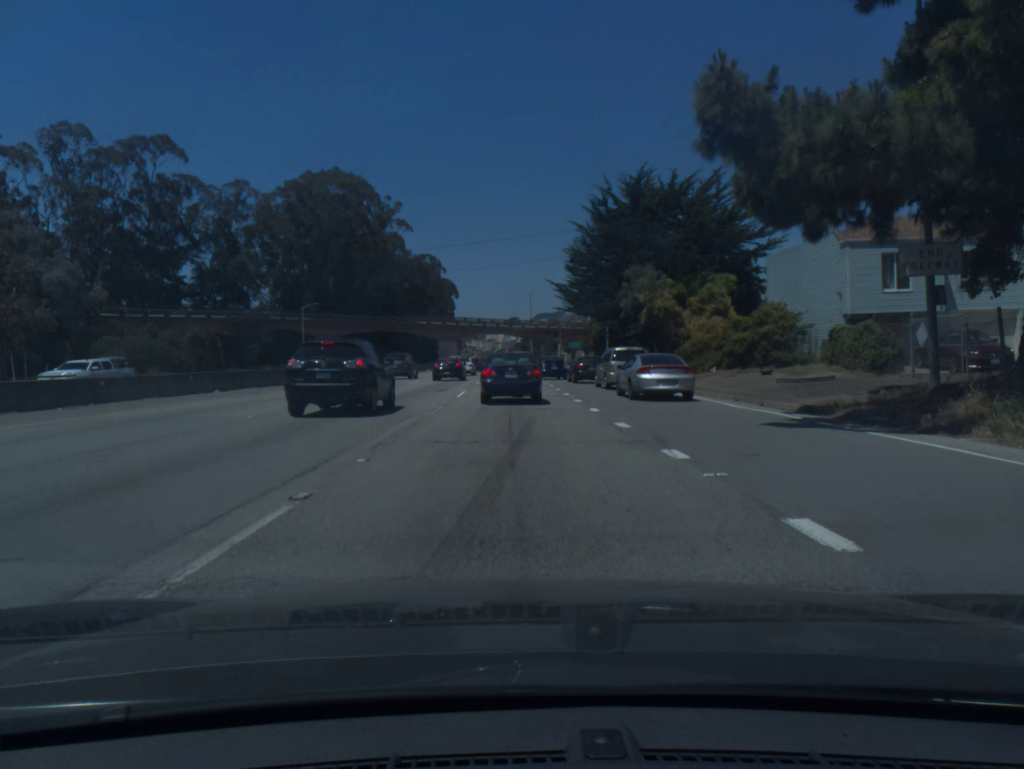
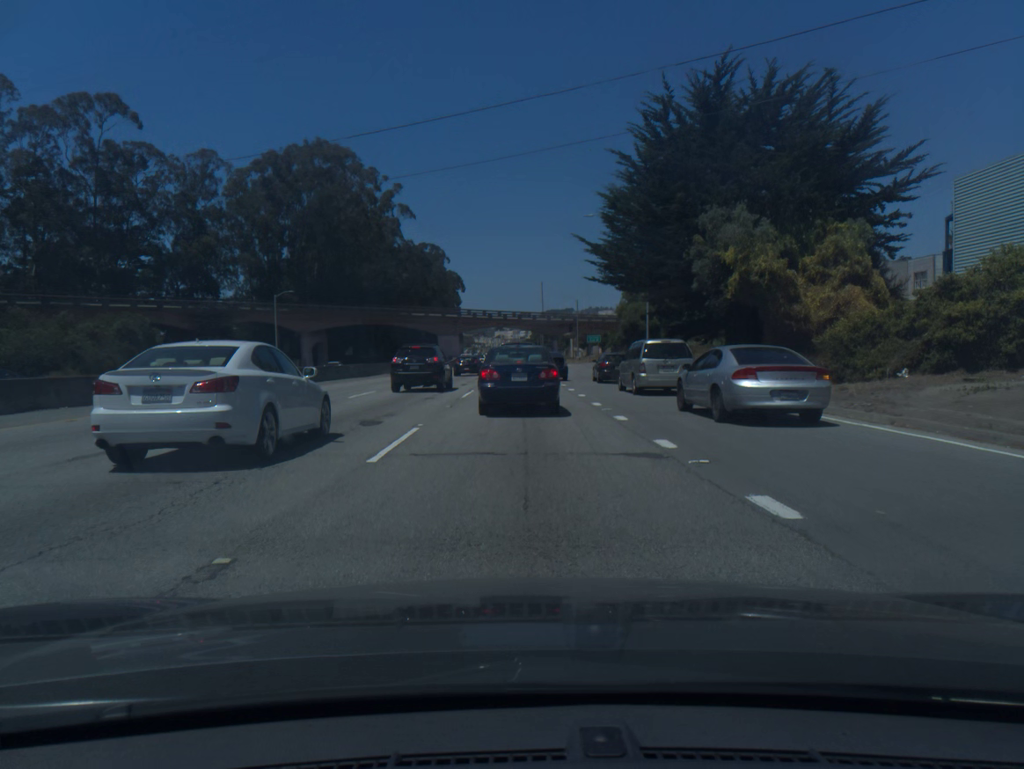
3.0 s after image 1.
(-0.1, +17.3) m; 0°
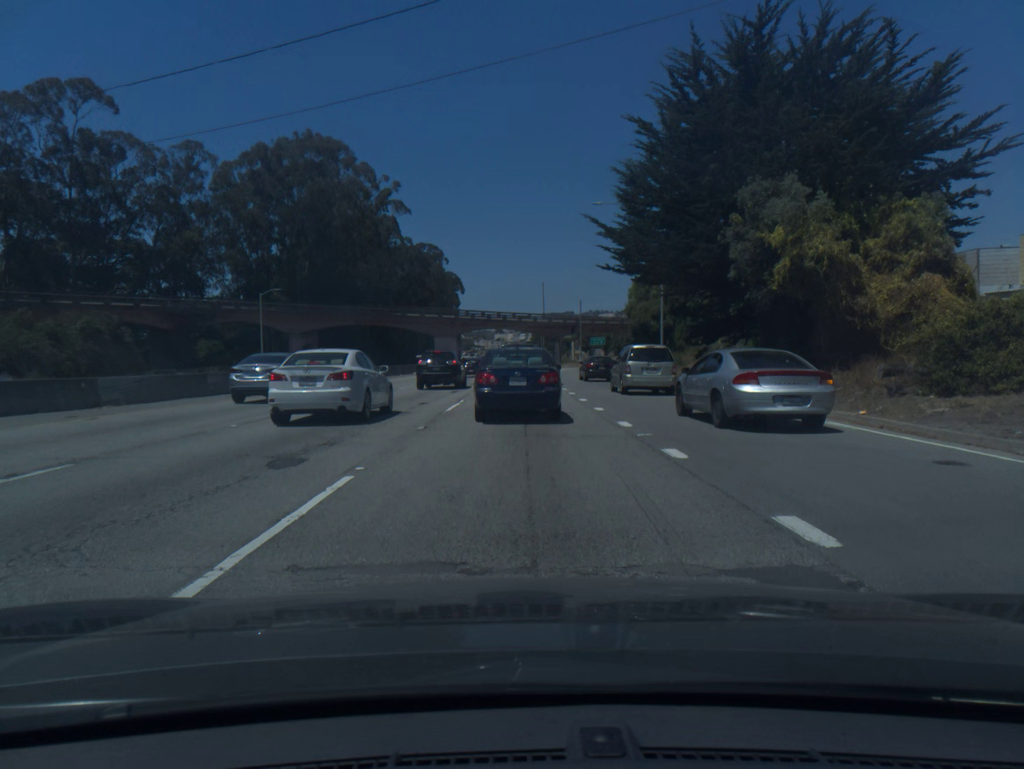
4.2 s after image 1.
(0.0, +5.3) m; -1°
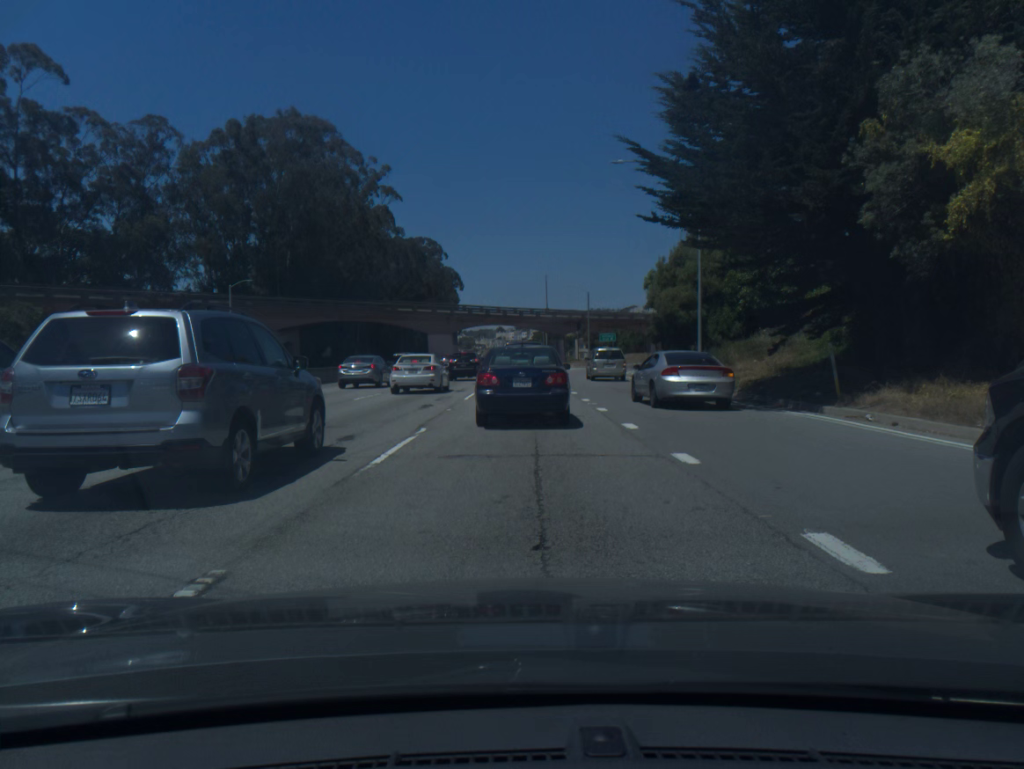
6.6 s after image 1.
(0.0, +9.7) m; 0°
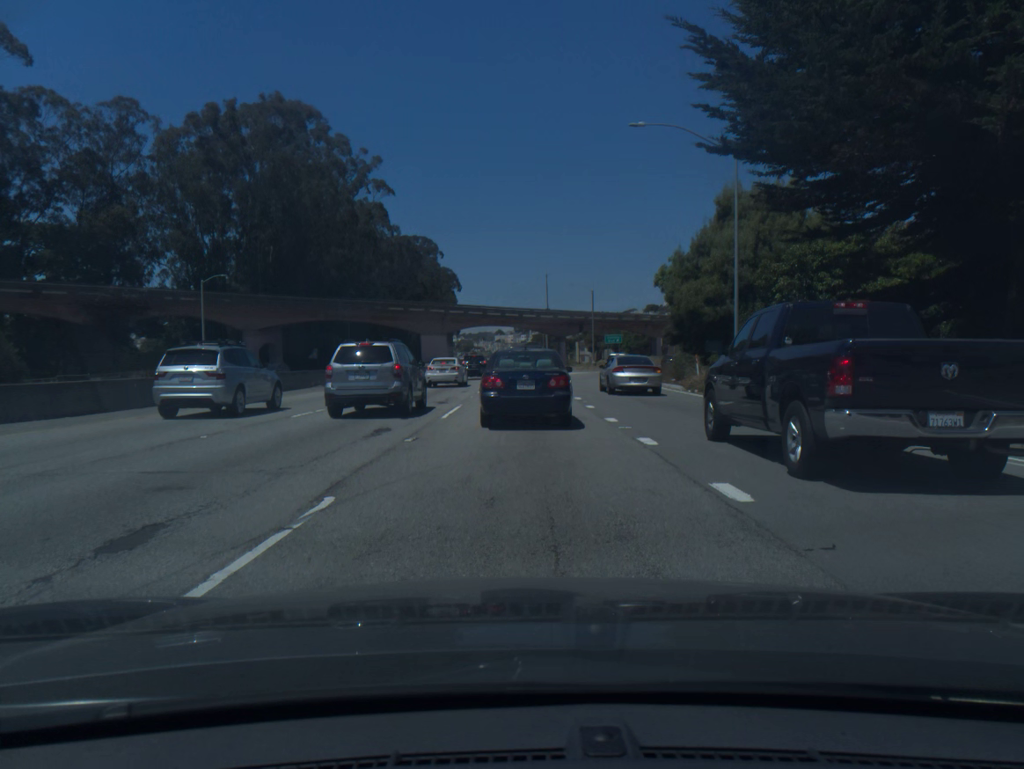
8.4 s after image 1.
(0.0, +6.7) m; 0°
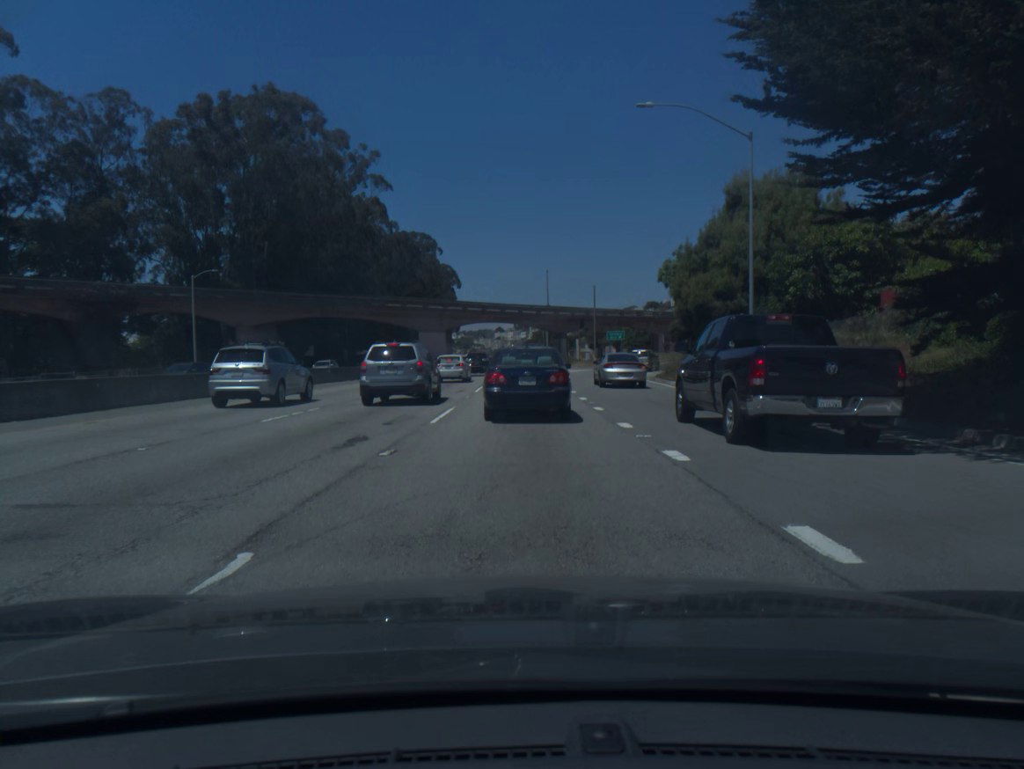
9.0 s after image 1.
(0.0, +2.2) m; 0°
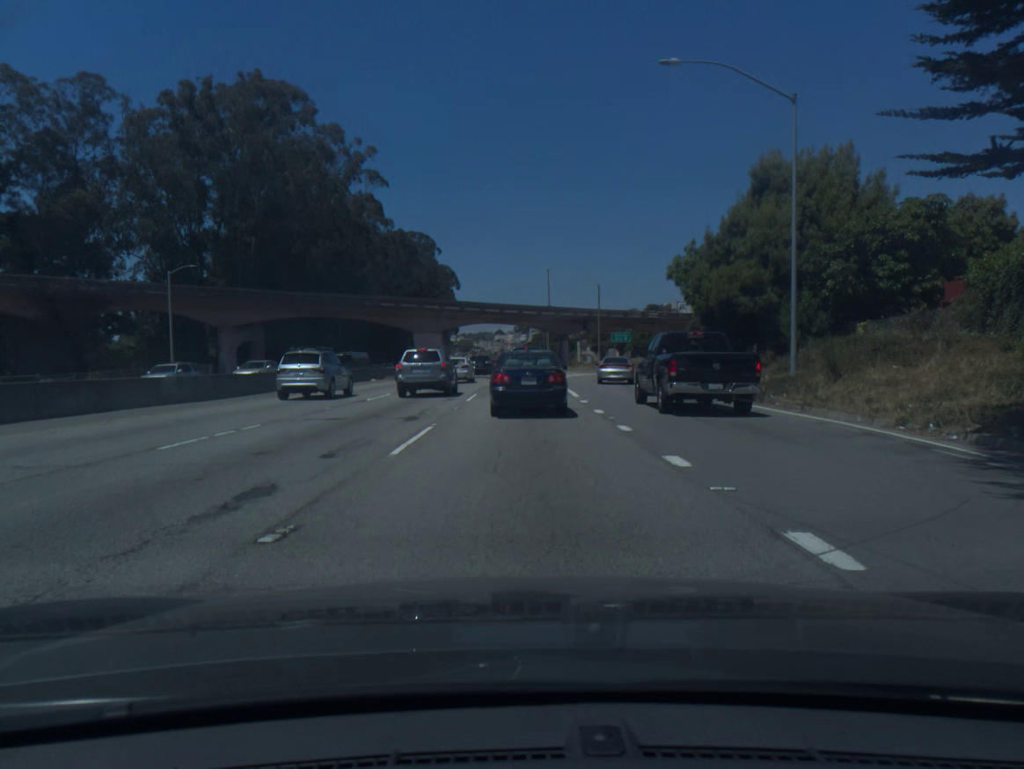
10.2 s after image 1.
(0.0, +4.6) m; 0°
